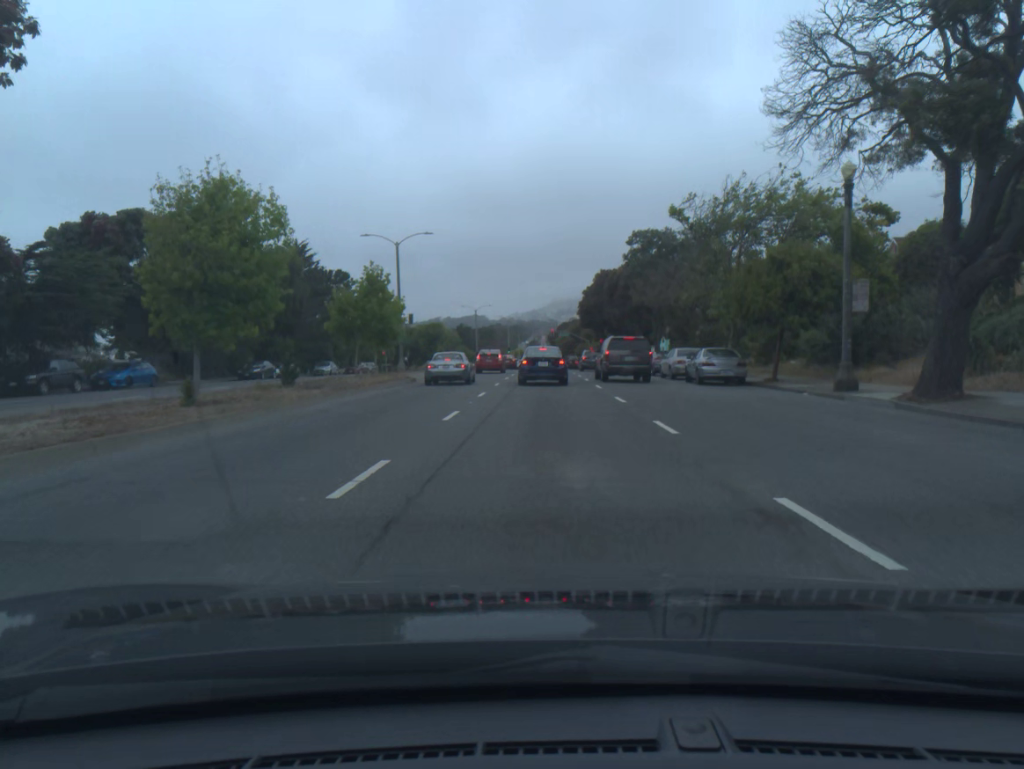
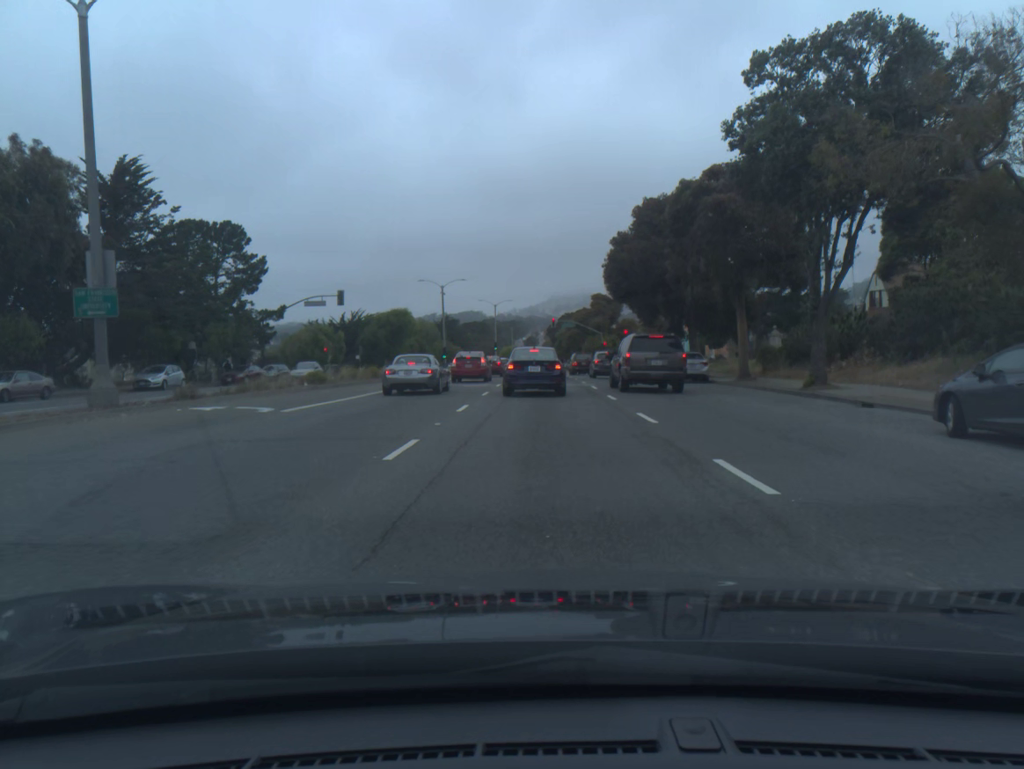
(0.0, +34.5) m; 0°
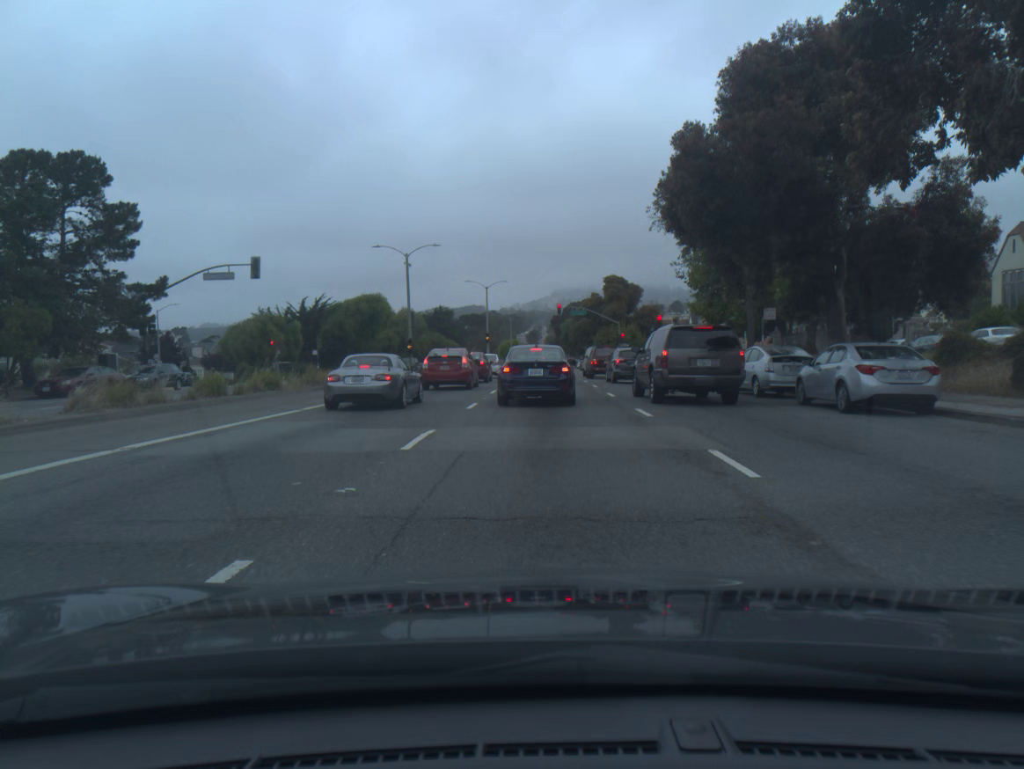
(-0.1, +21.0) m; 0°
